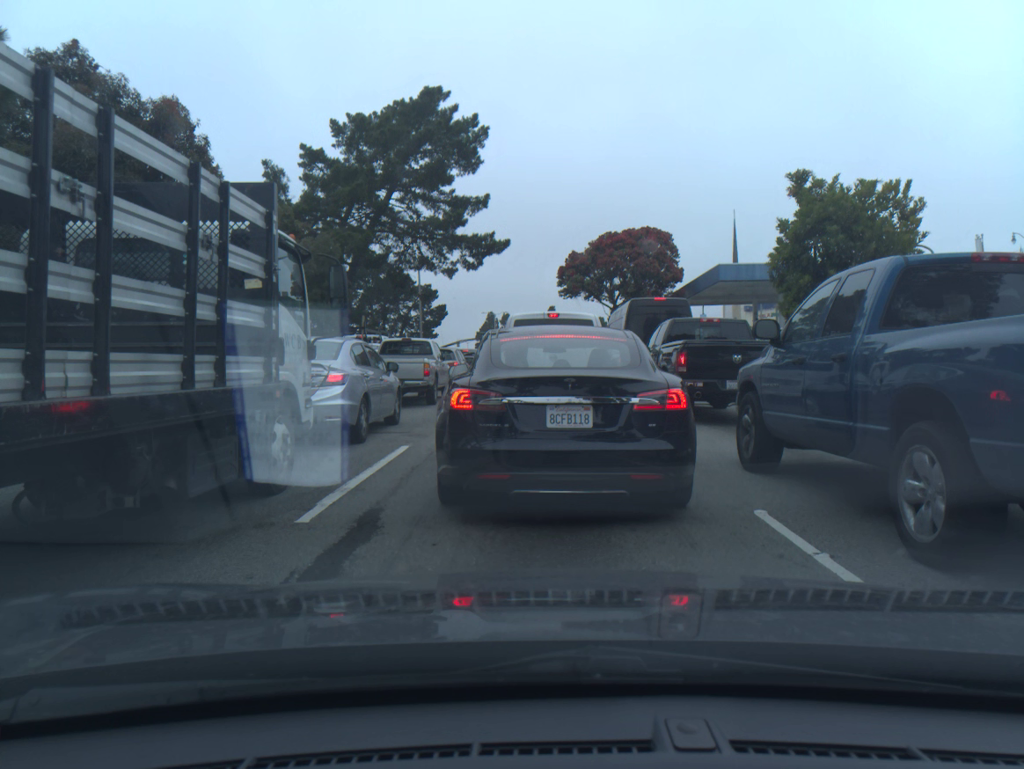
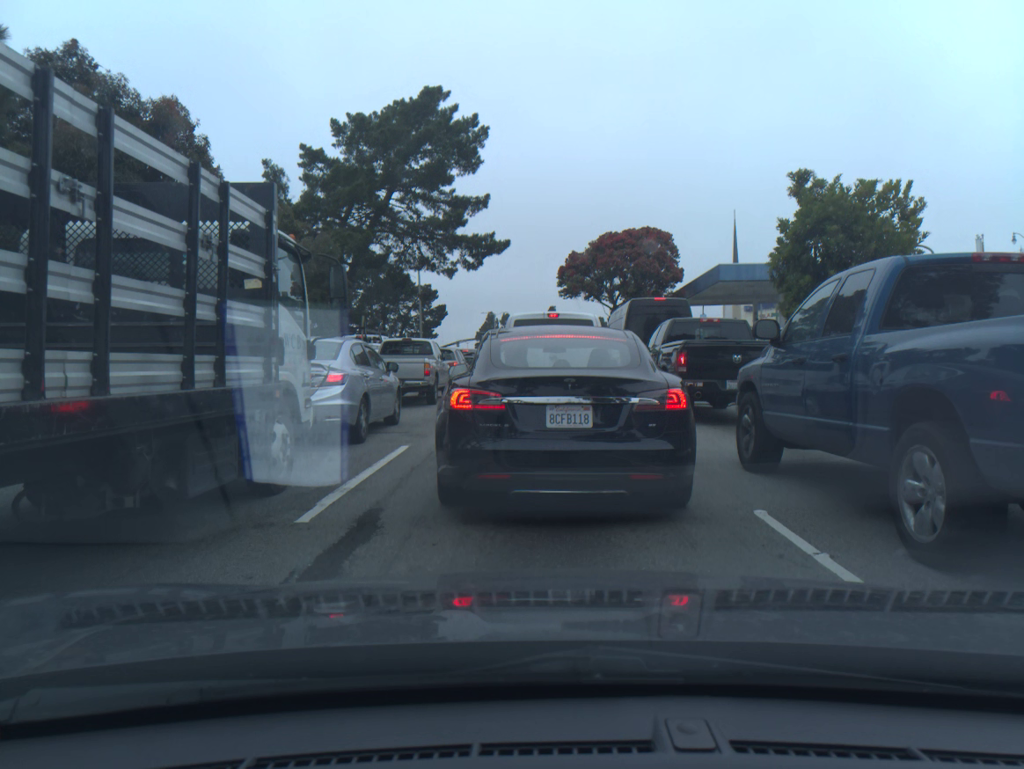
(0.0, 0.0) m; 0°
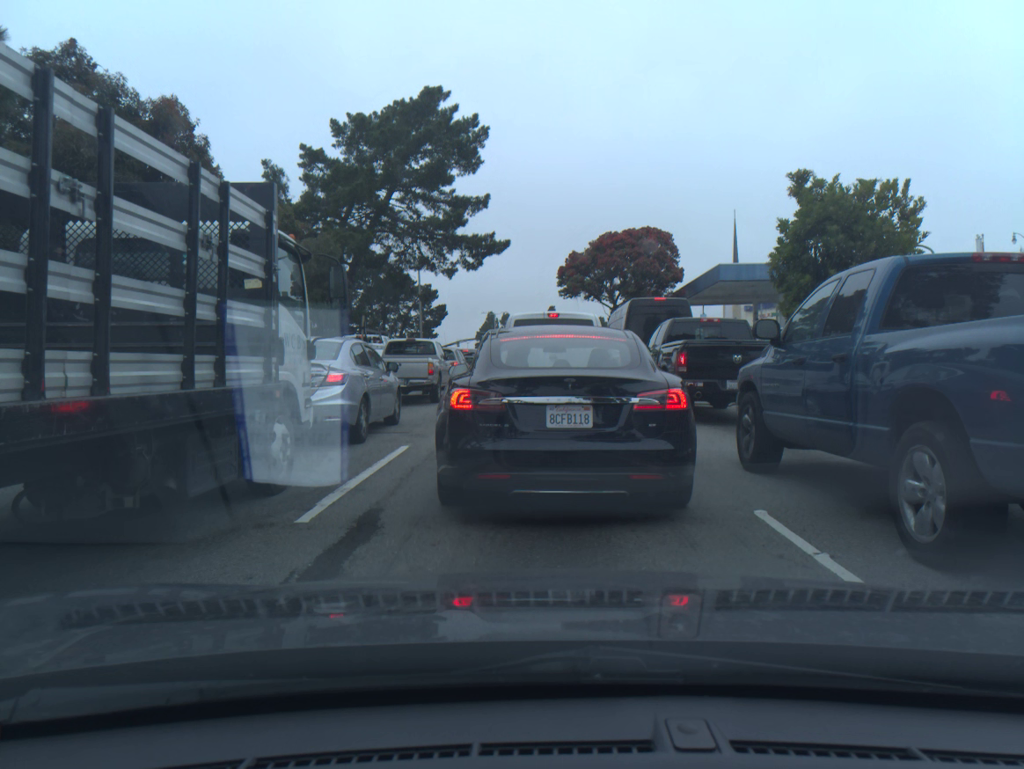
(0.0, 0.0) m; 0°
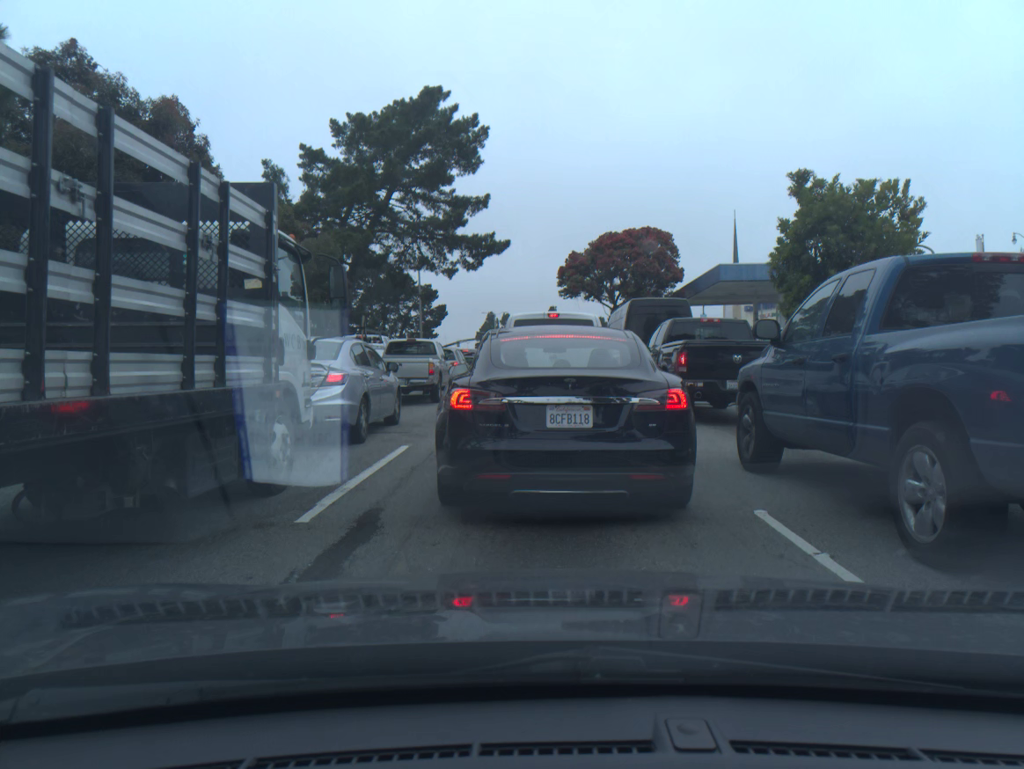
(0.0, 0.0) m; 0°
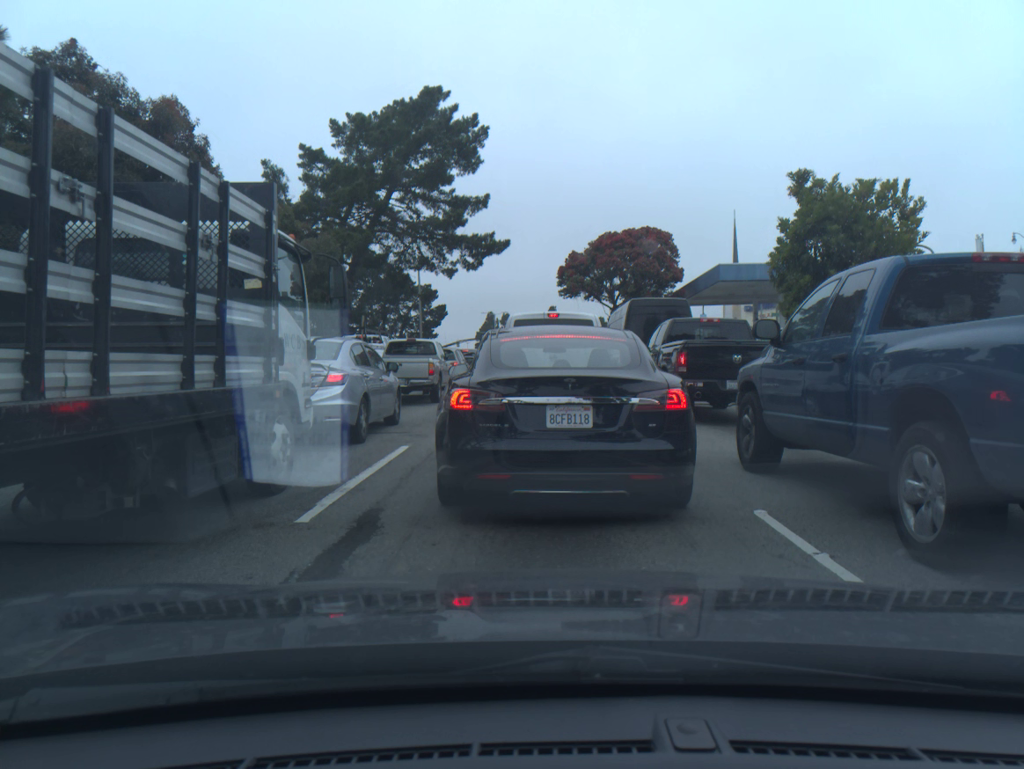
(0.0, 0.0) m; 0°
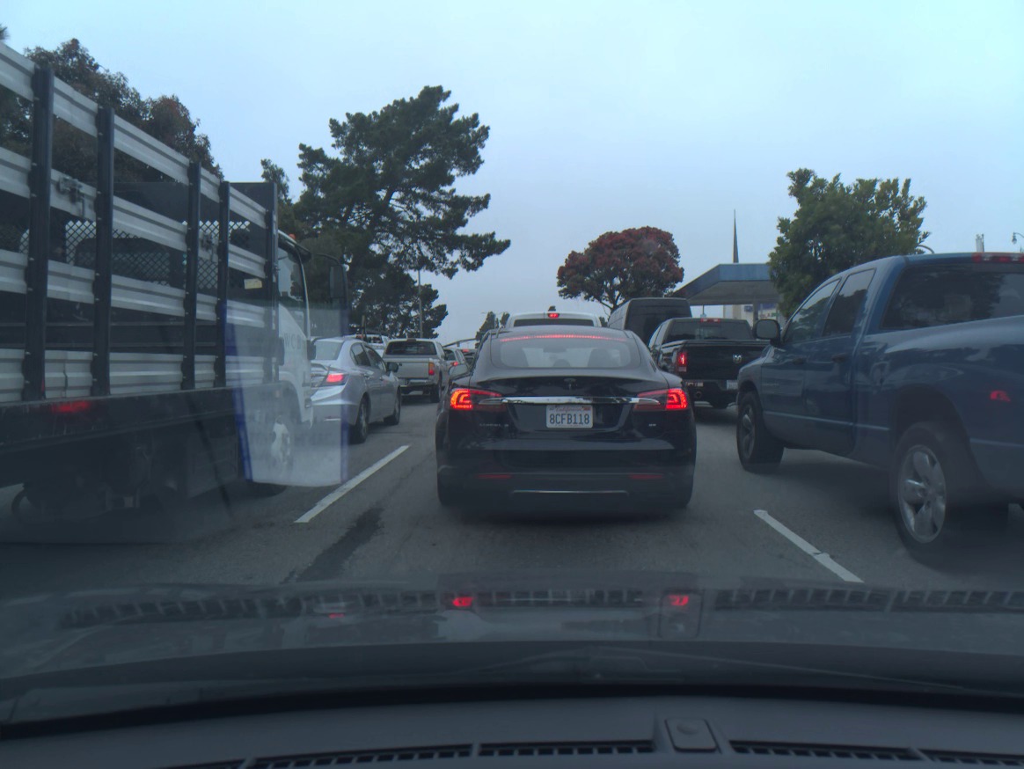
(0.0, 0.0) m; 0°
